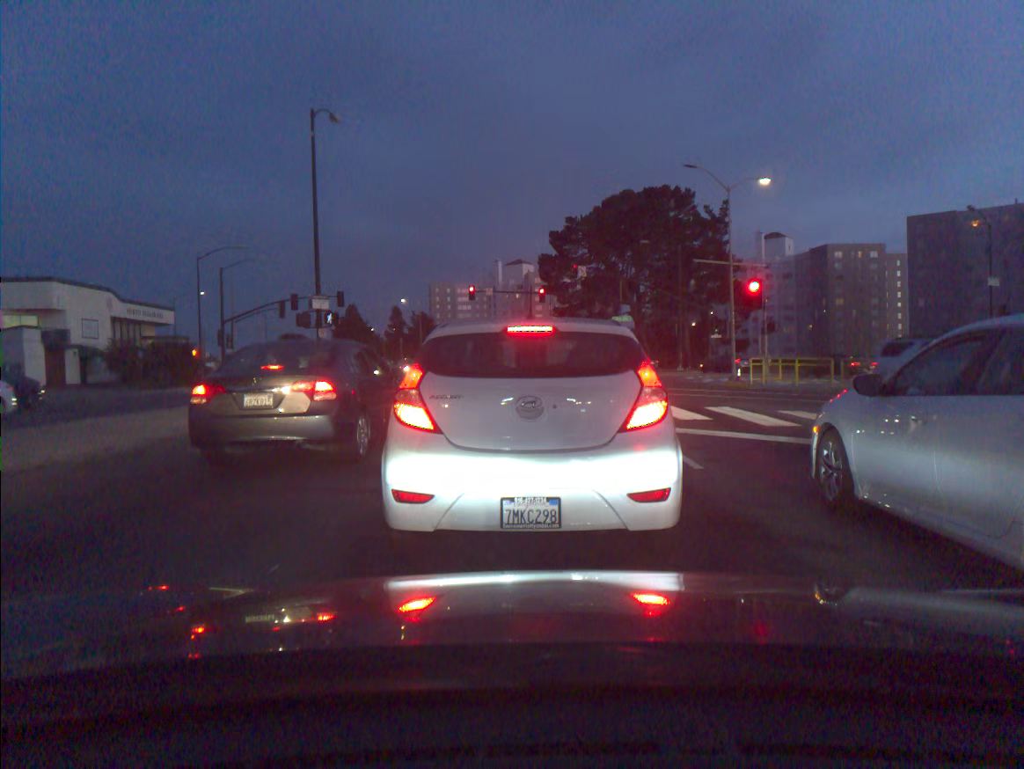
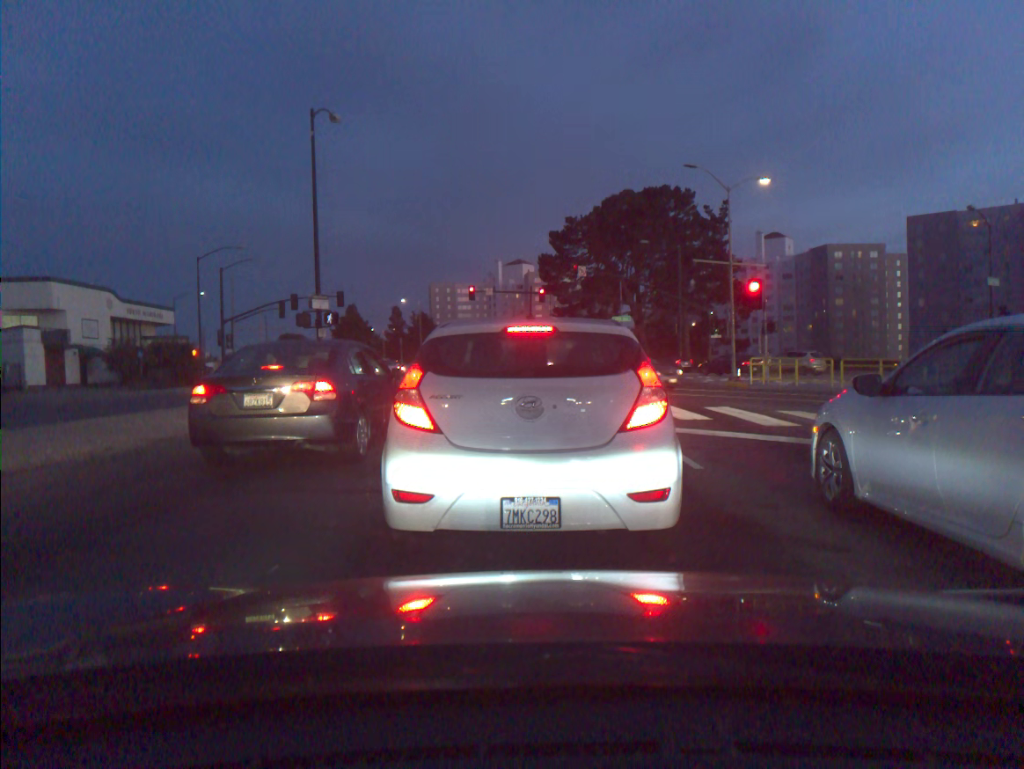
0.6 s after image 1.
(0.0, 0.0) m; 0°
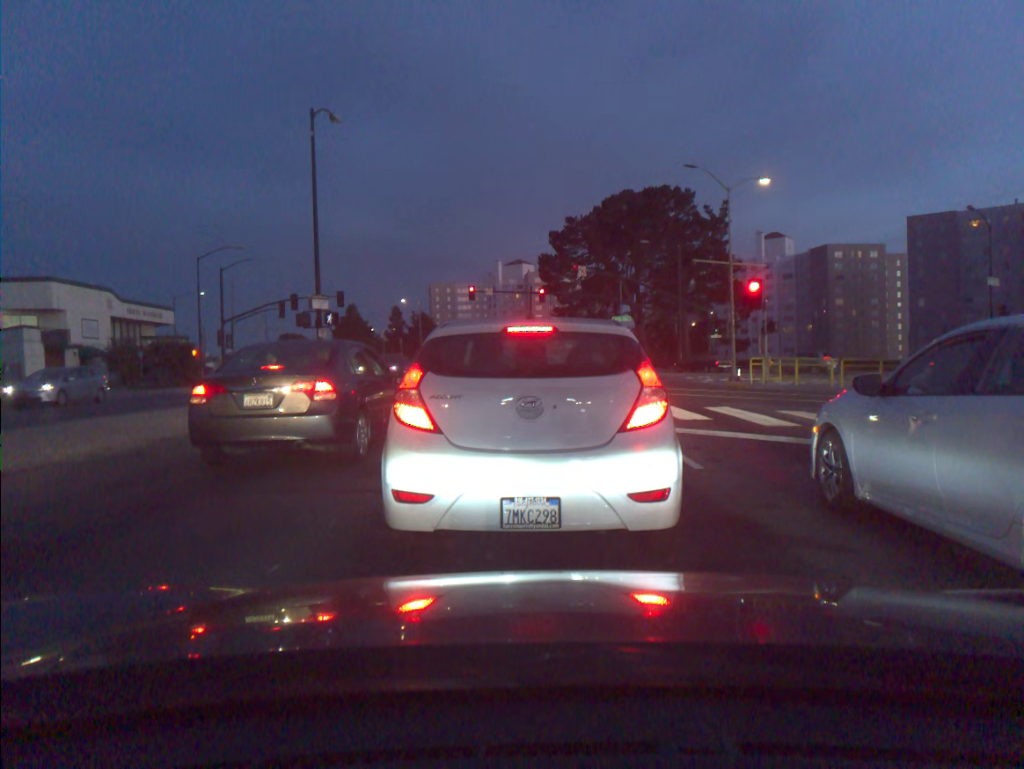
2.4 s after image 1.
(0.0, 0.0) m; 0°
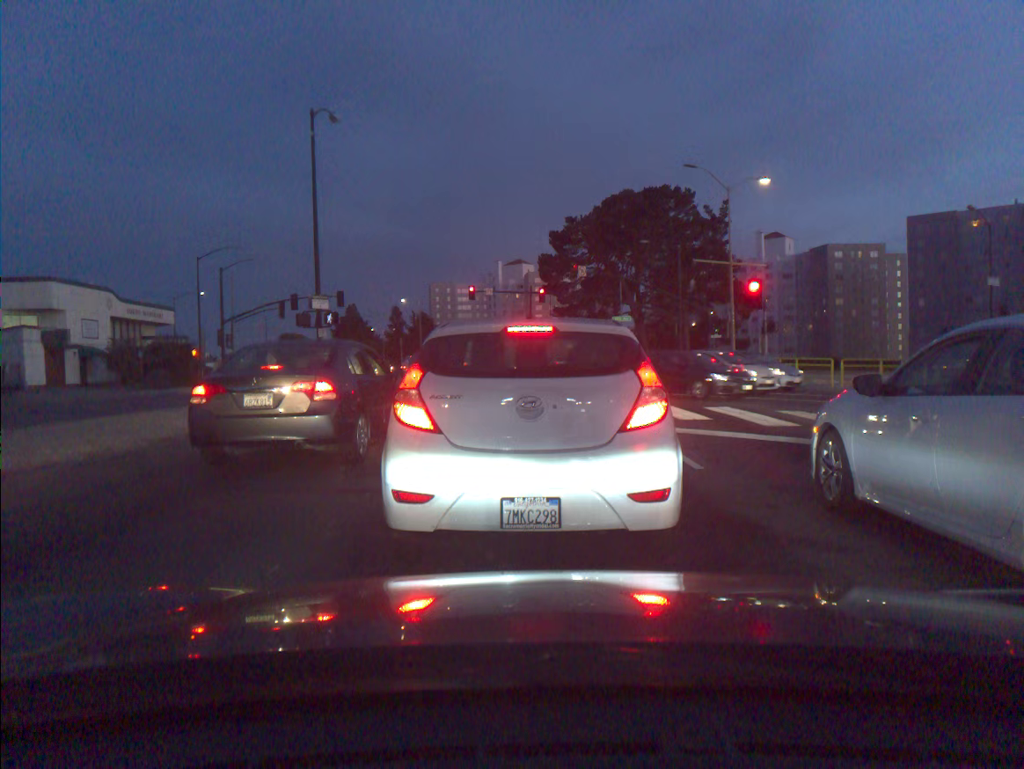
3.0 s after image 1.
(0.0, 0.0) m; 0°
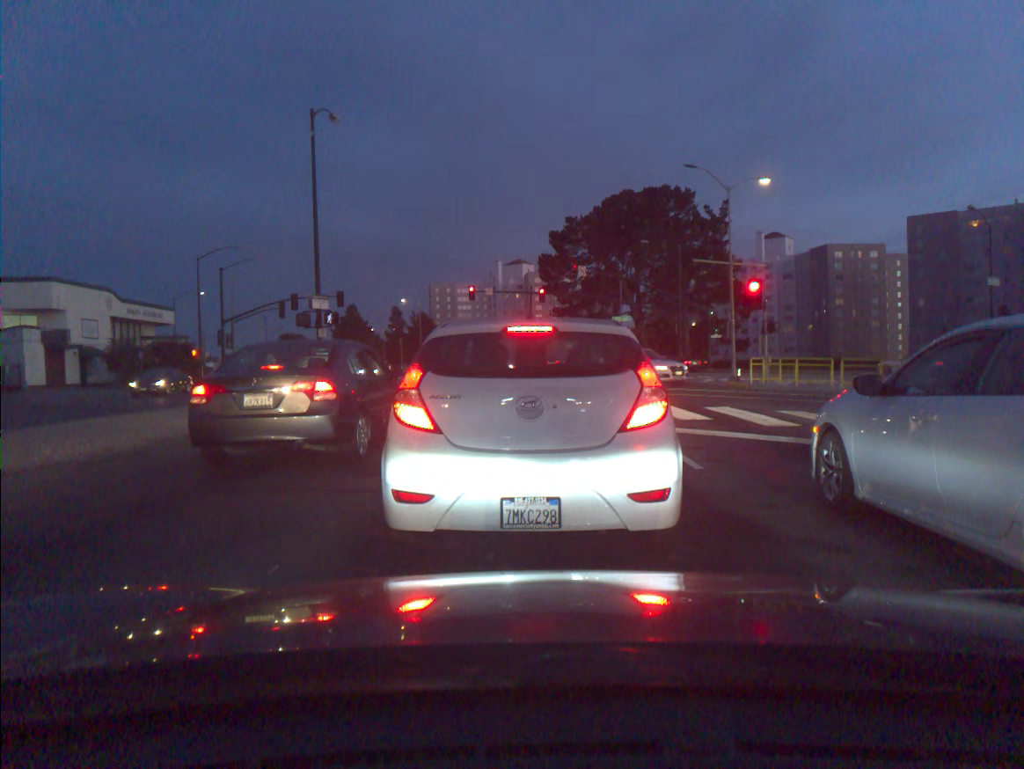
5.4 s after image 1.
(0.0, 0.0) m; 0°
